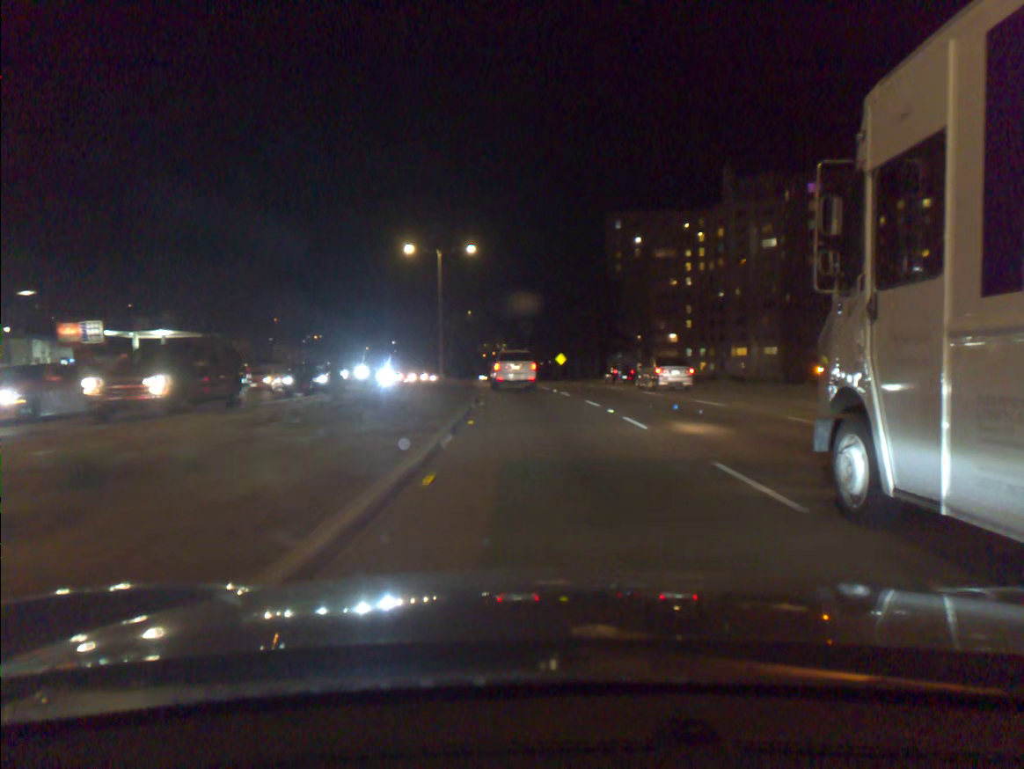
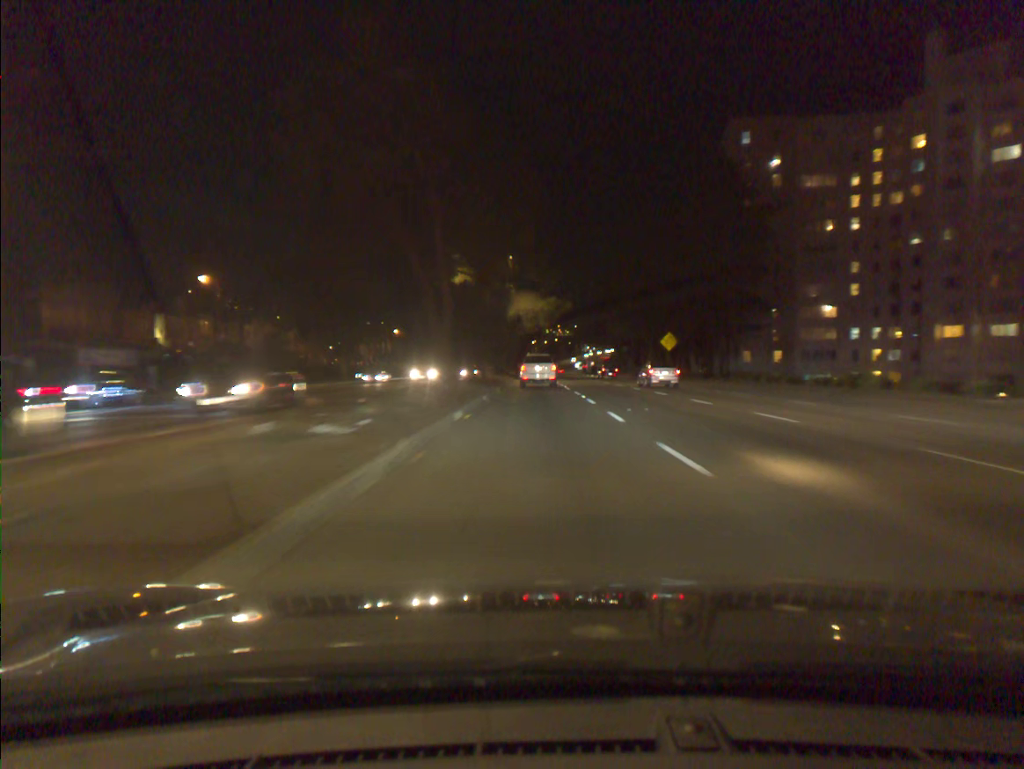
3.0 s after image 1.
(-2.5, +49.7) m; -5°
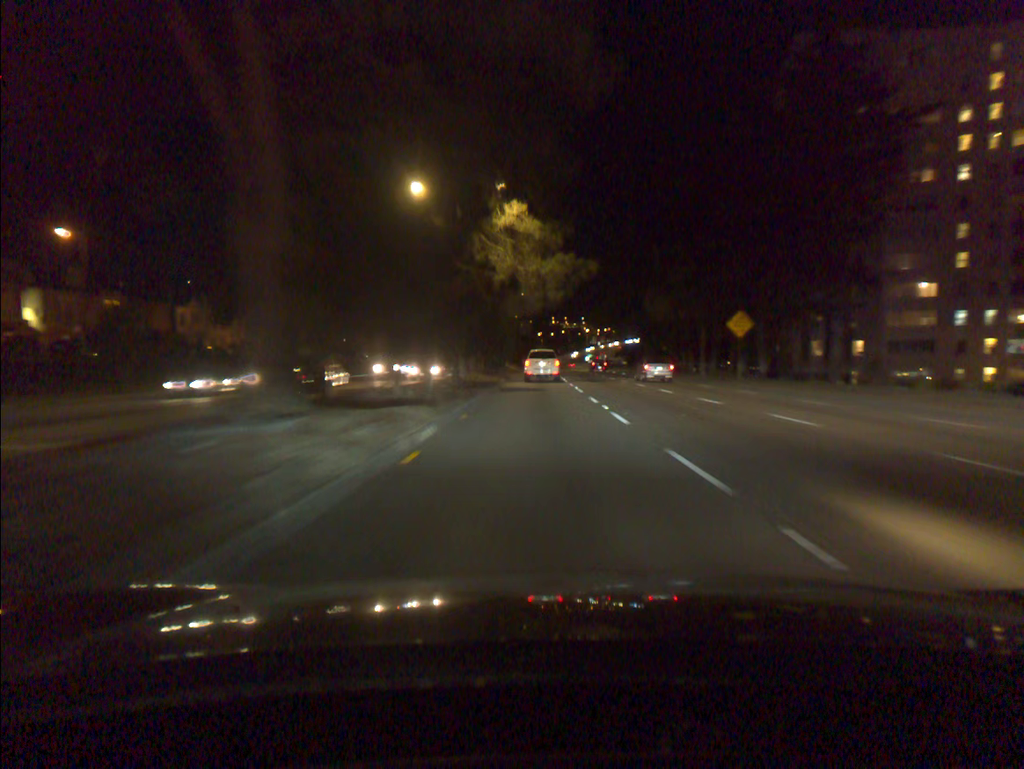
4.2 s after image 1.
(-0.1, +23.1) m; 0°
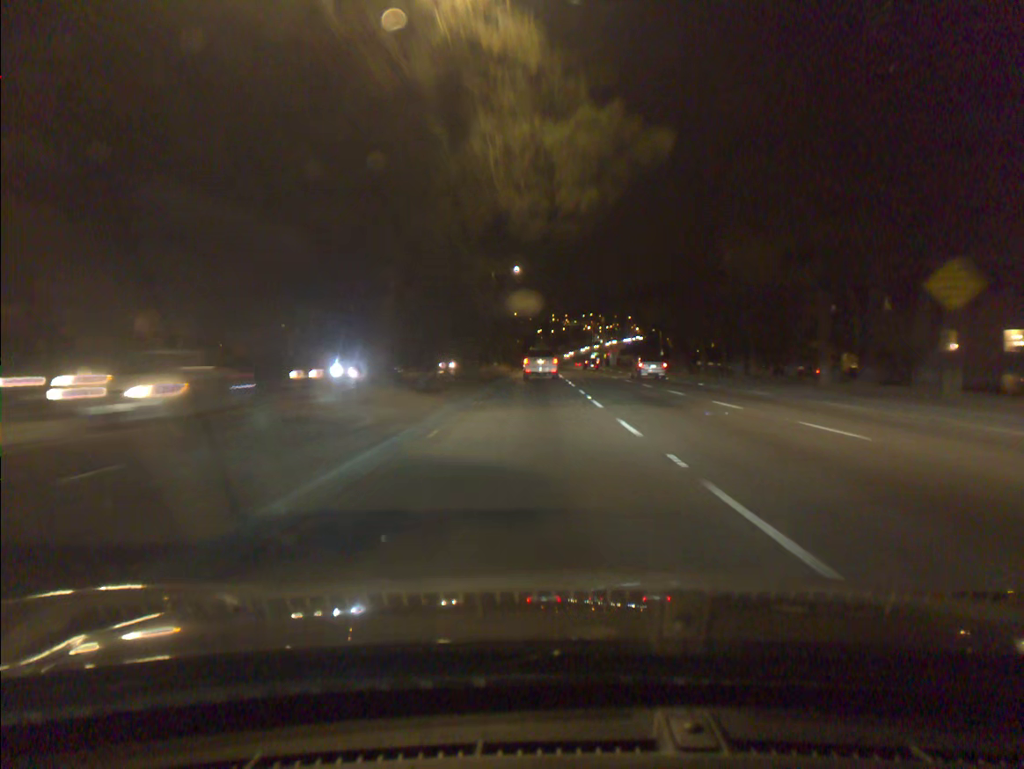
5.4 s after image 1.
(0.0, +24.9) m; 0°
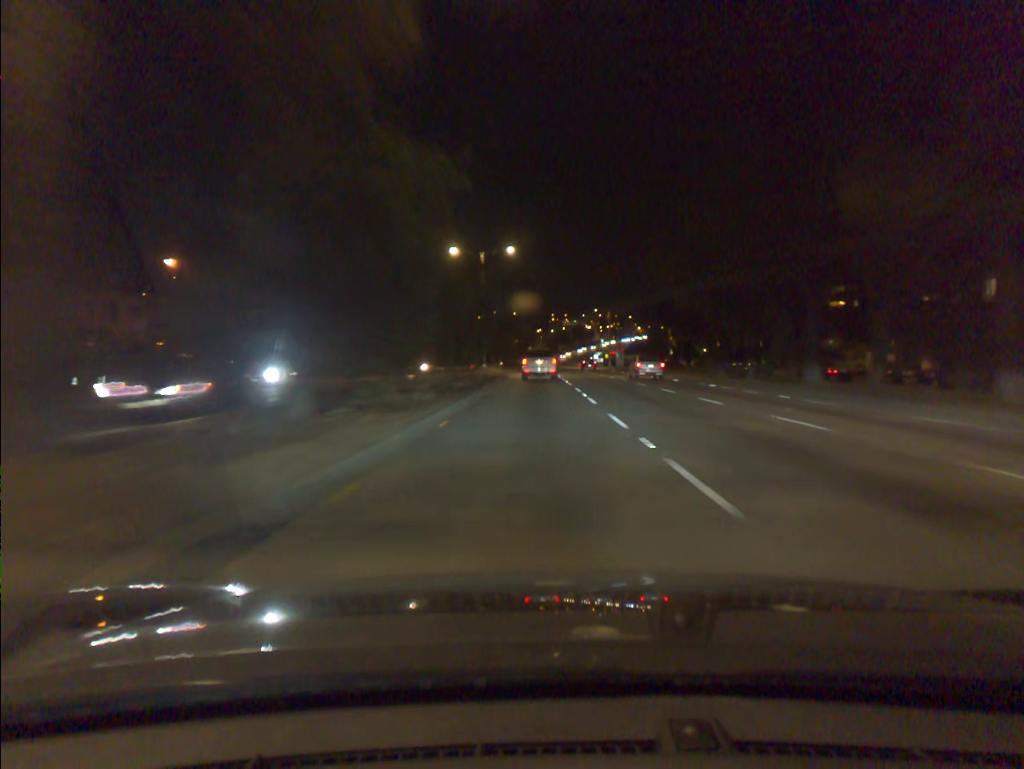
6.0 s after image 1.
(0.0, +13.2) m; 0°
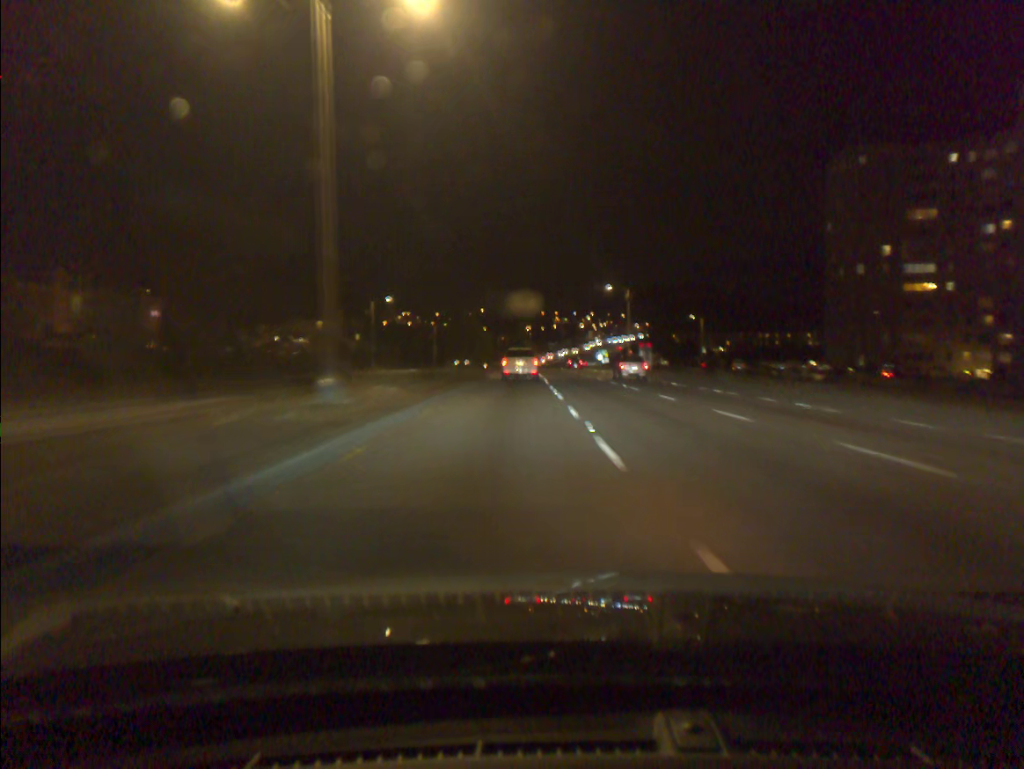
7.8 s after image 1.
(+0.2, +41.8) m; +1°
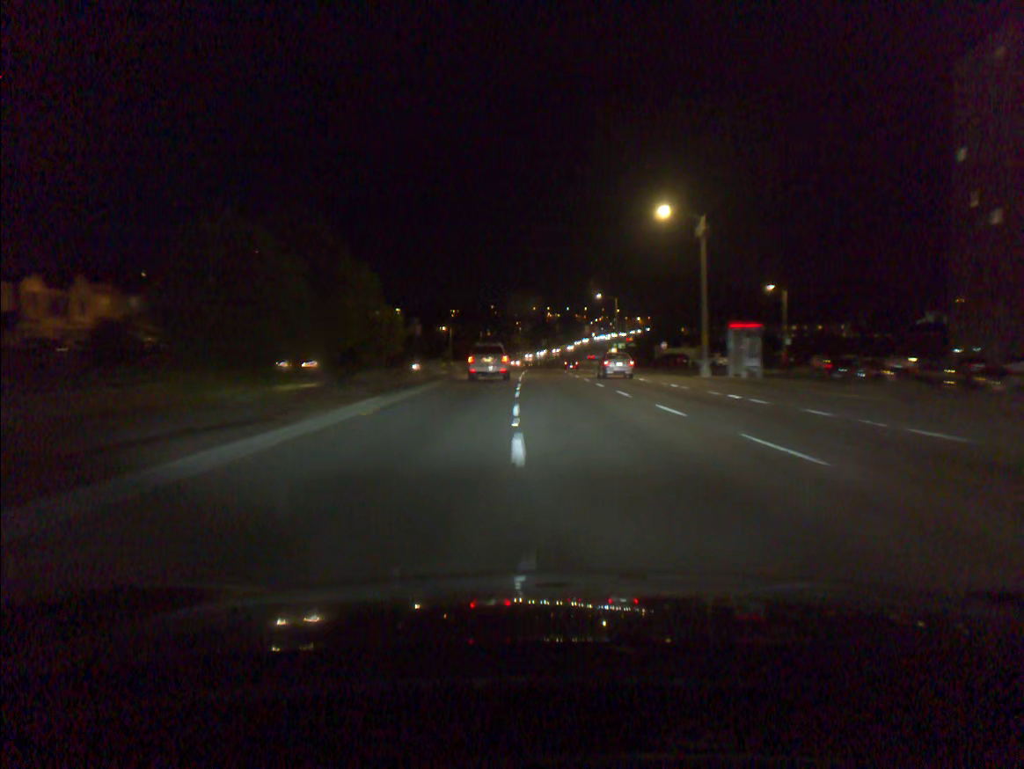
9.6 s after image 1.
(+0.3, +44.4) m; +1°
